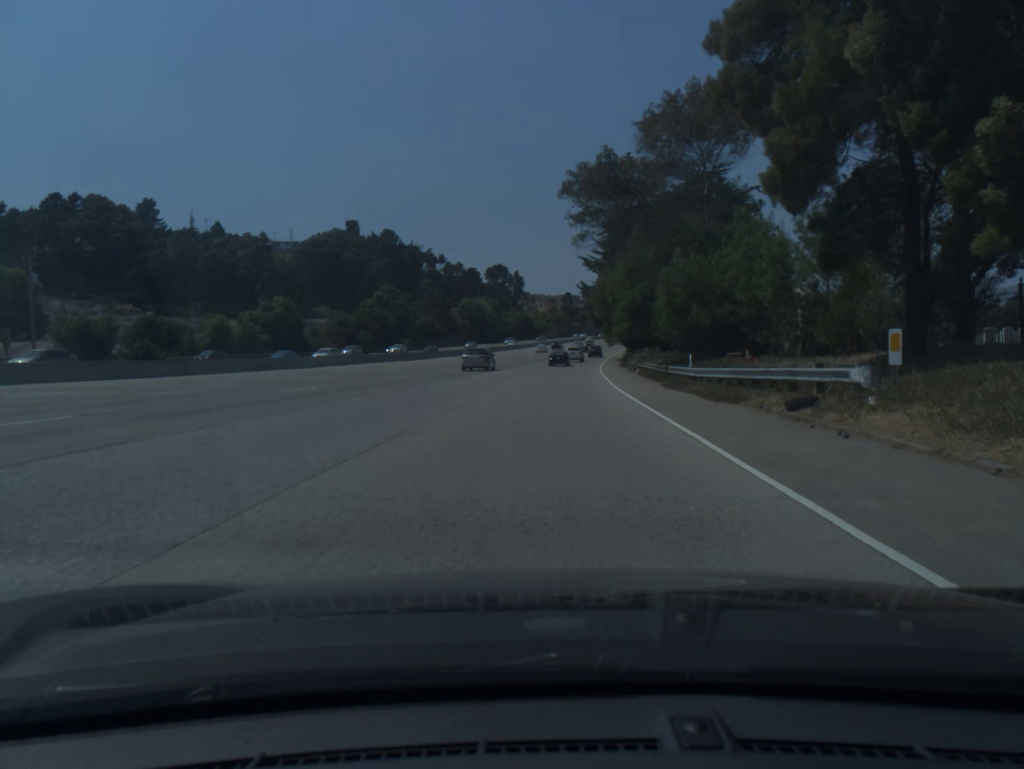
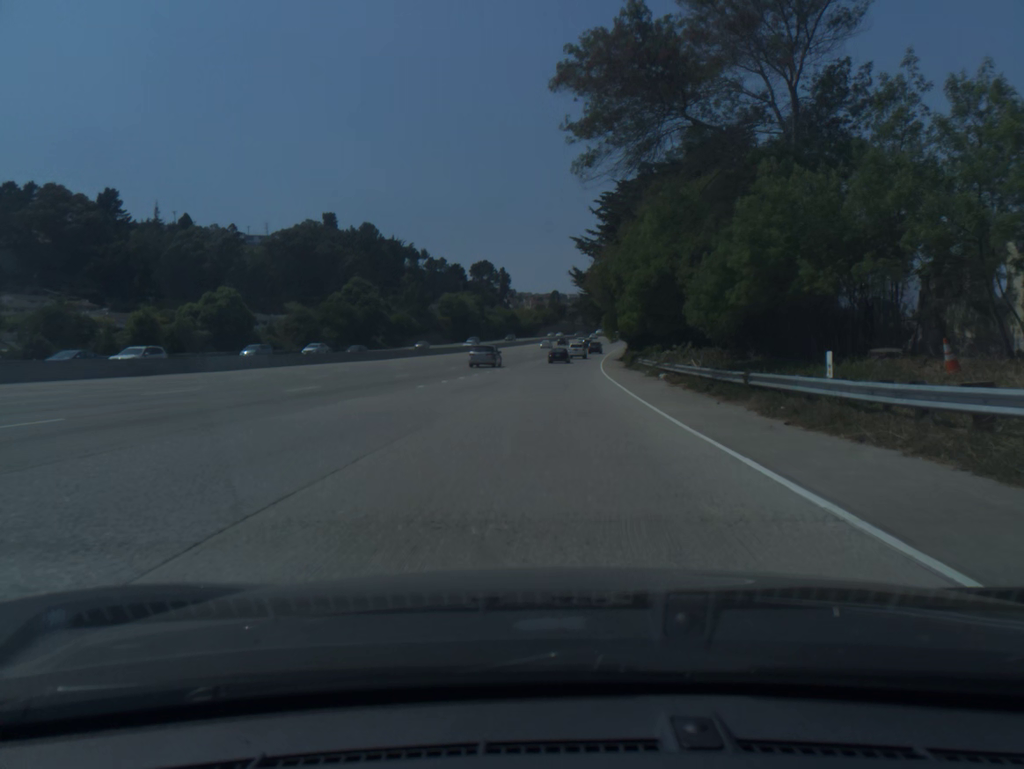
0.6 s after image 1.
(+0.1, +15.4) m; +1°
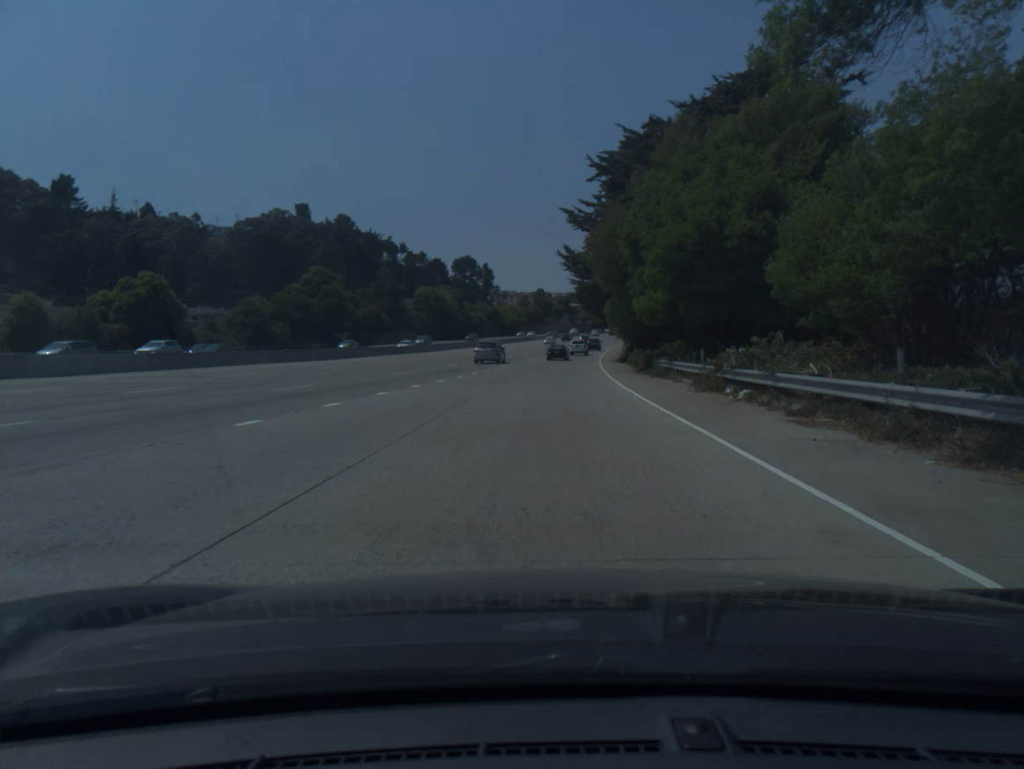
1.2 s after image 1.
(+0.1, +15.7) m; +1°
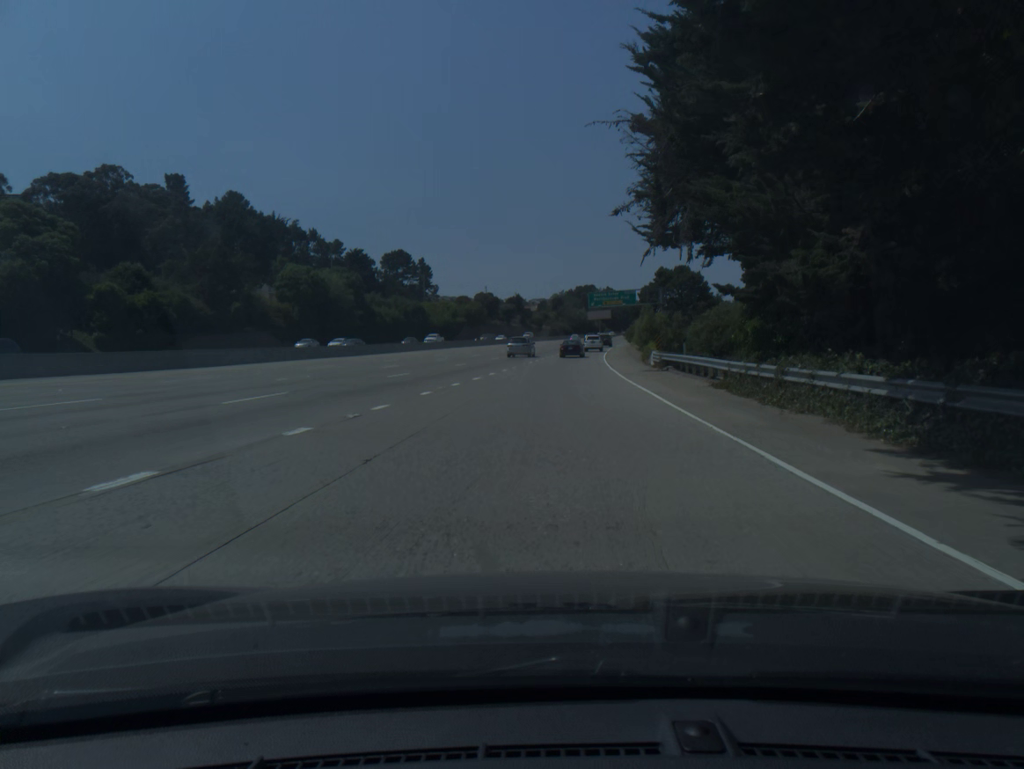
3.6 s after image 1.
(+2.2, +64.7) m; +3°
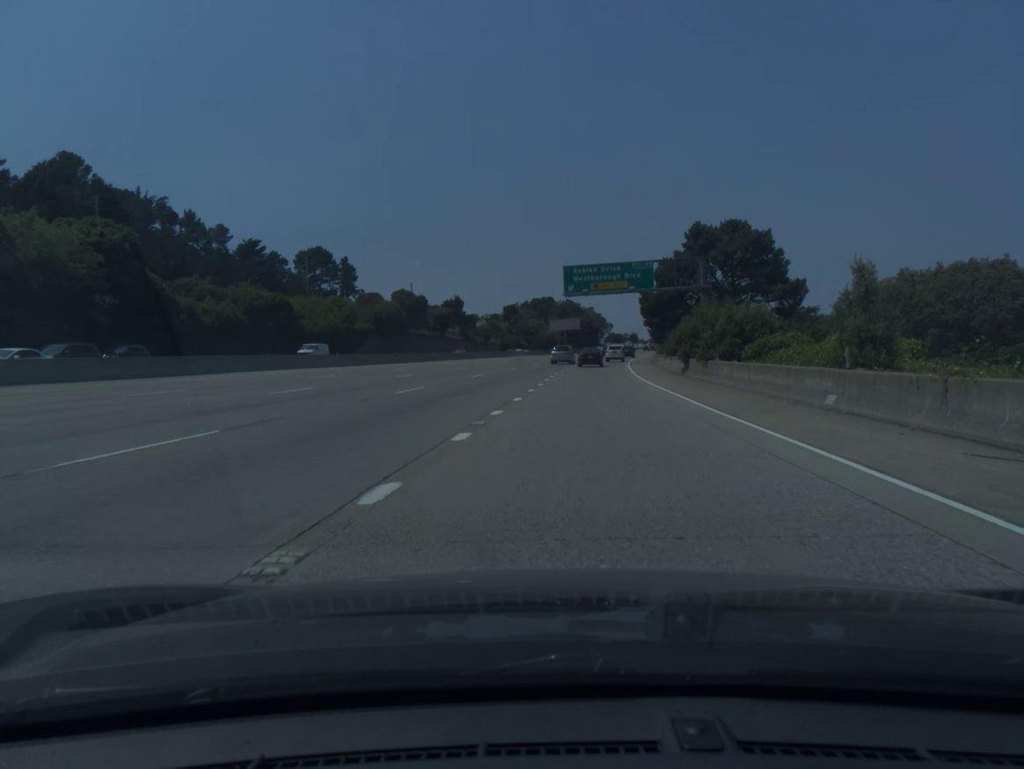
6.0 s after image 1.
(+1.9, +64.1) m; +3°
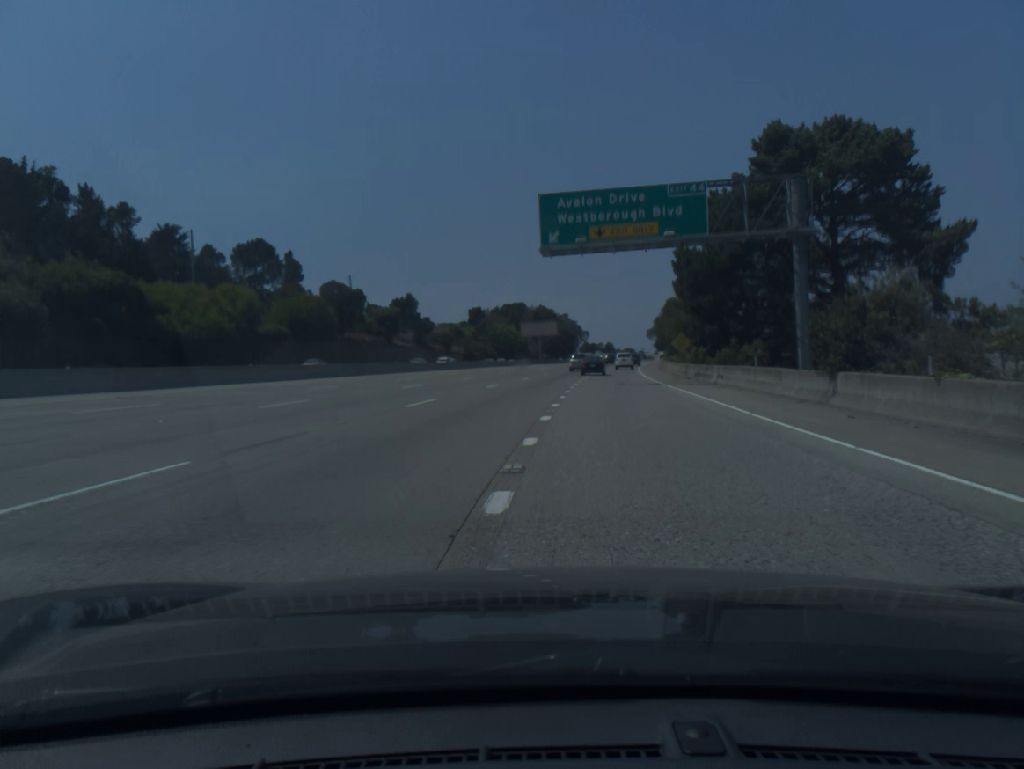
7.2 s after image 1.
(+0.5, +32.5) m; +2°
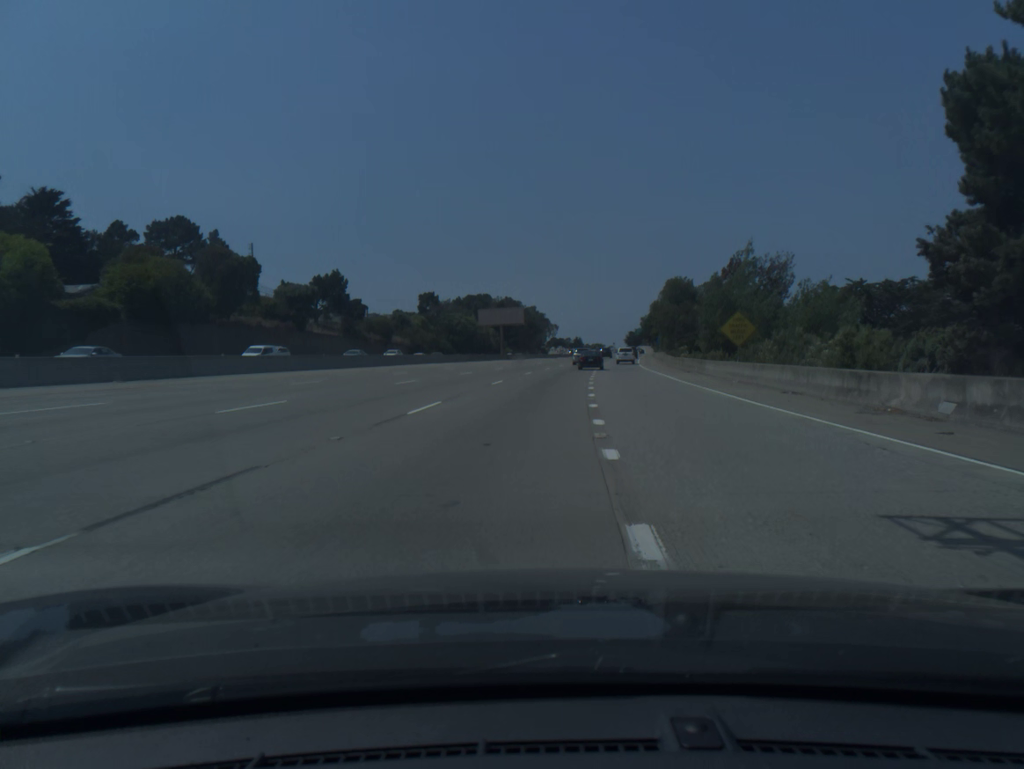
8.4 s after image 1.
(+0.6, +32.9) m; +2°
